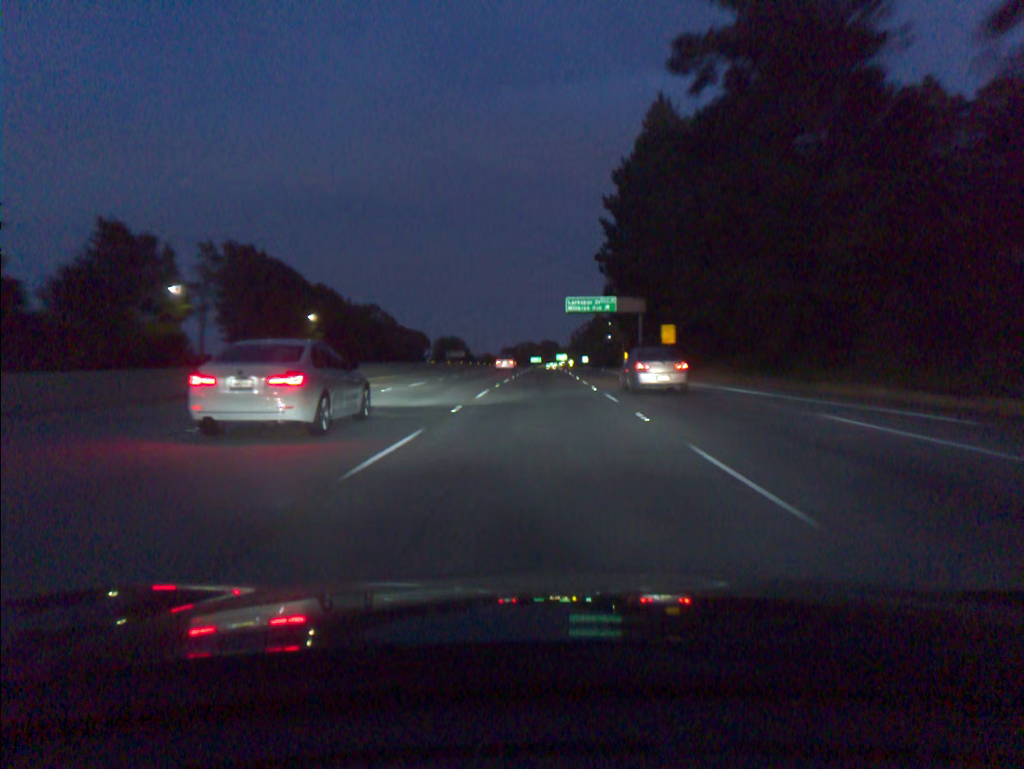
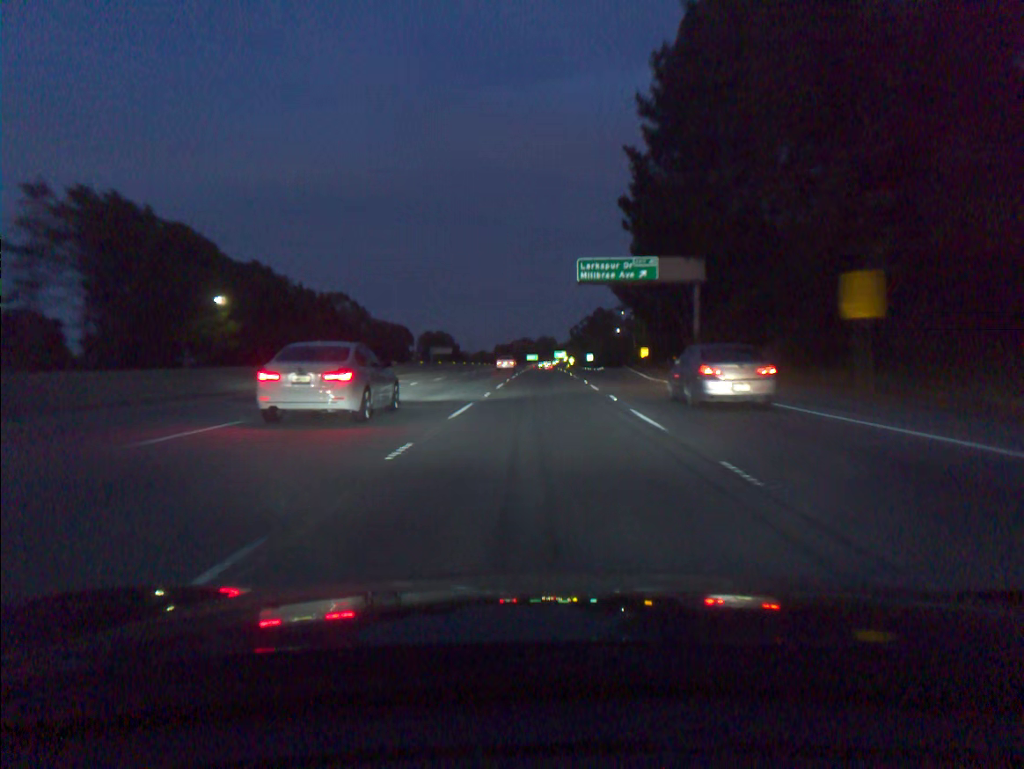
(+0.1, +36.6) m; 0°
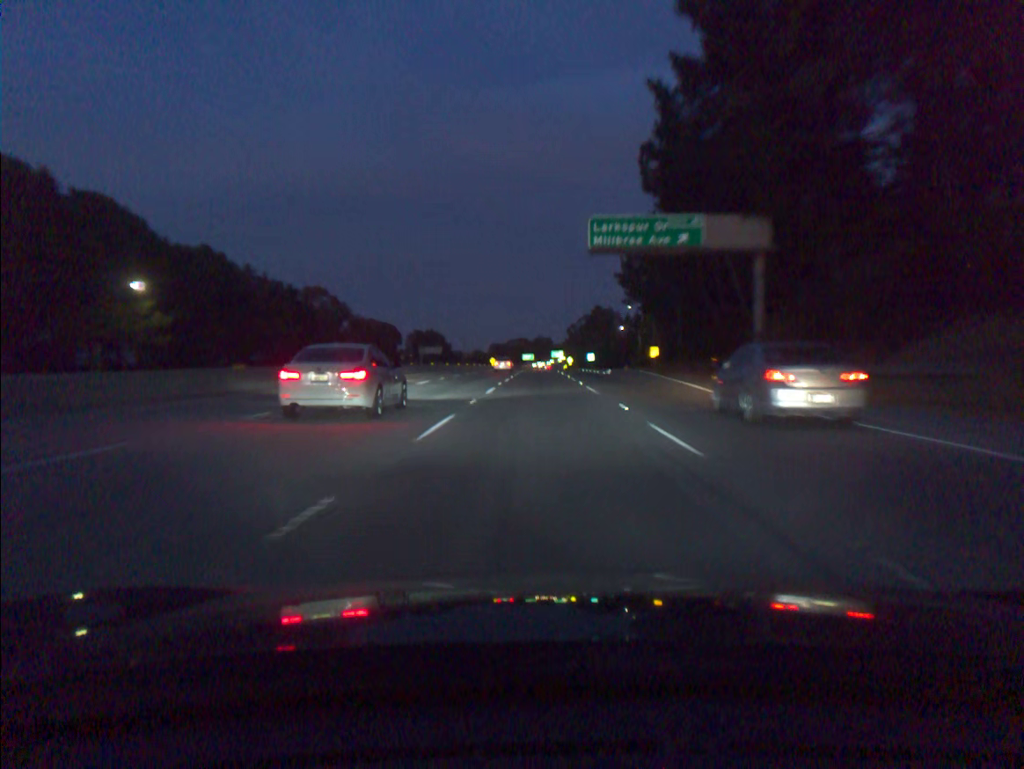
(+0.1, +18.3) m; 0°
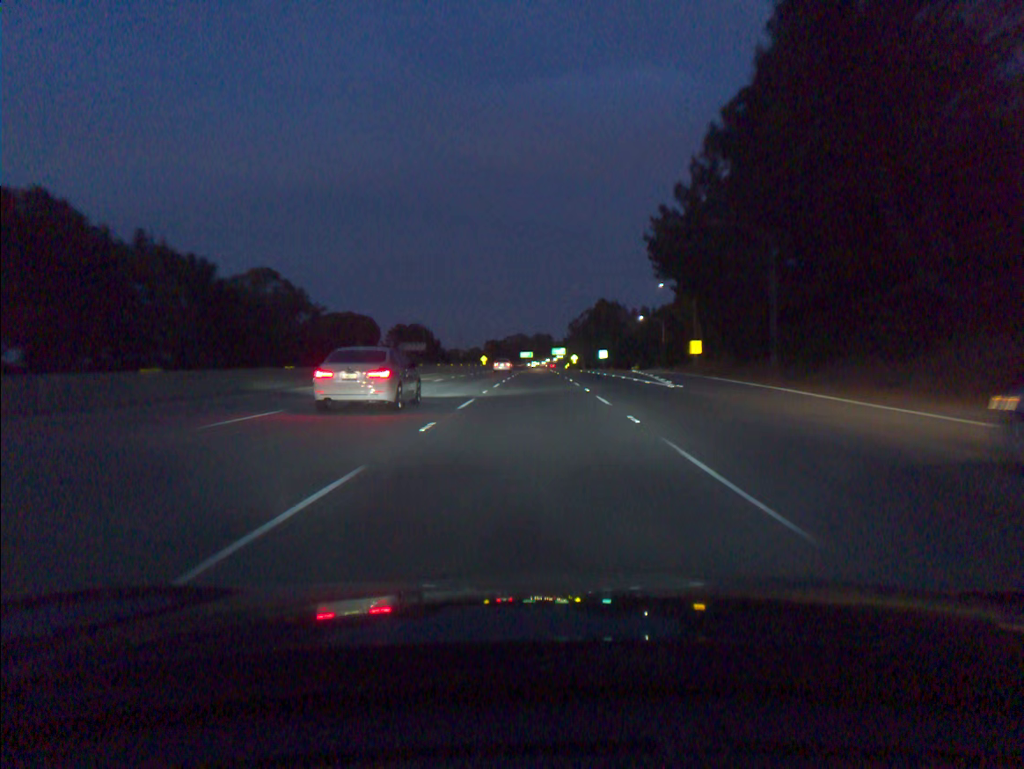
(0.0, +36.6) m; 0°
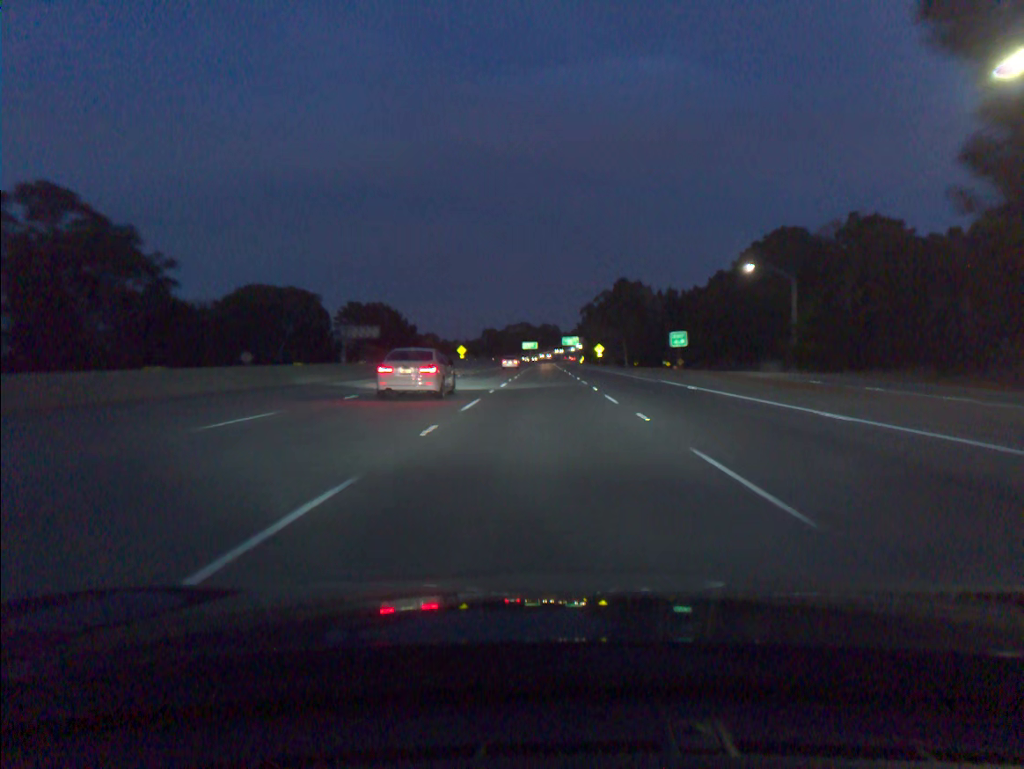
(-0.4, +73.5) m; -1°
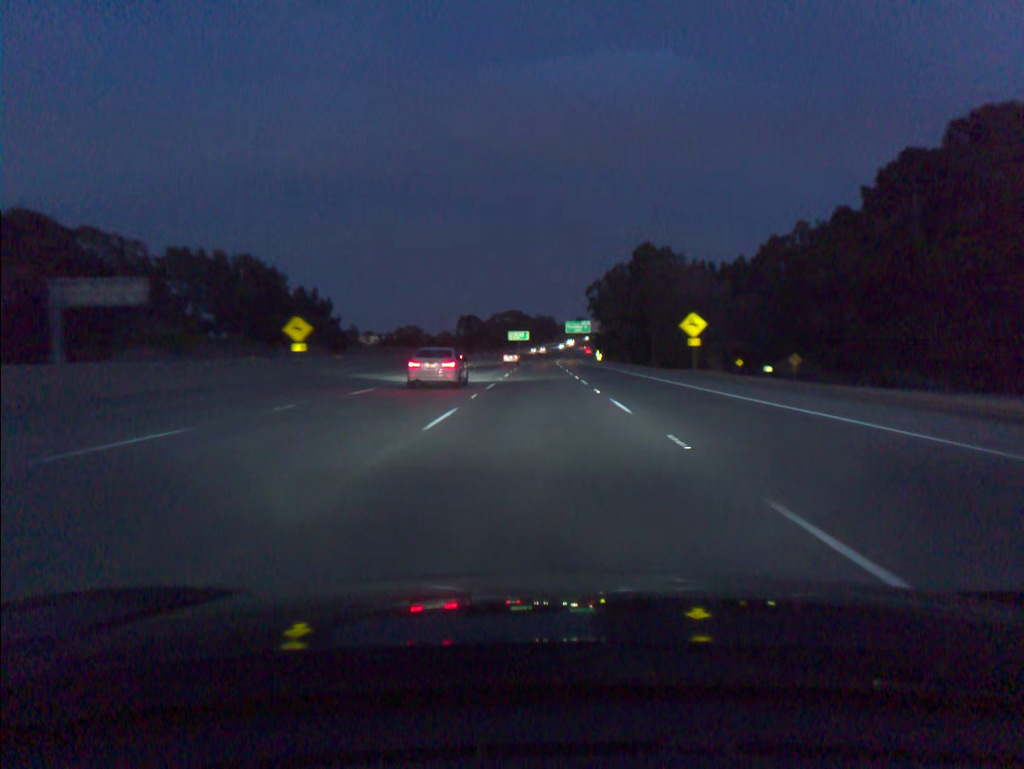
(+0.4, +92.4) m; 0°
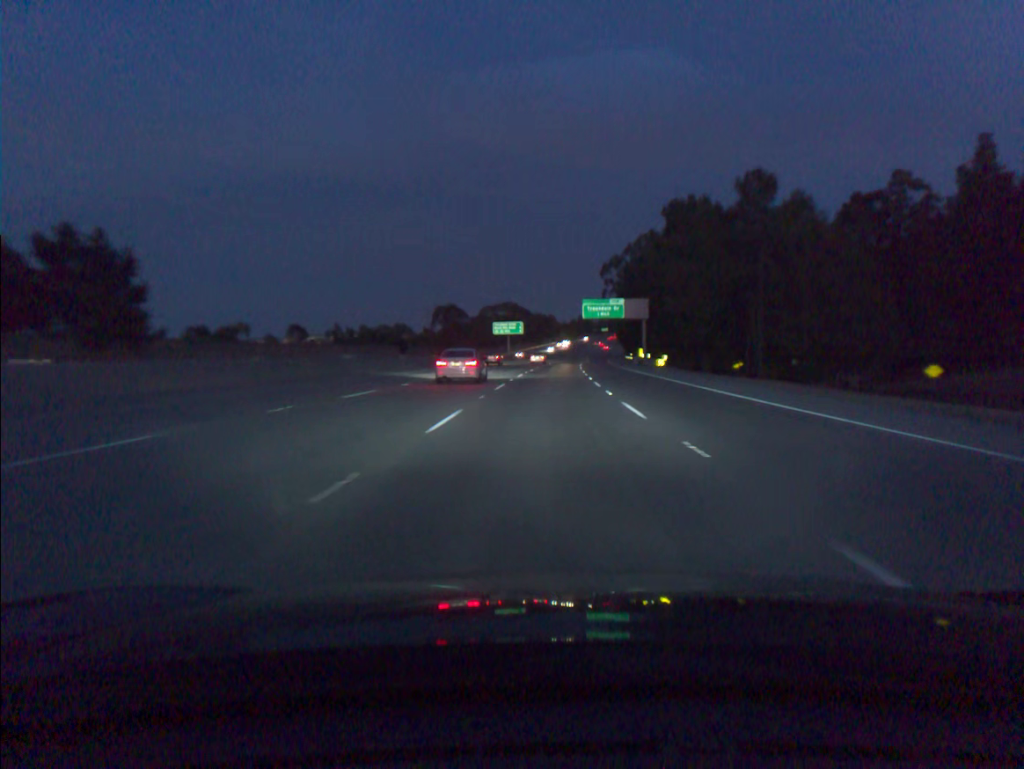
(-0.1, +73.7) m; 0°
